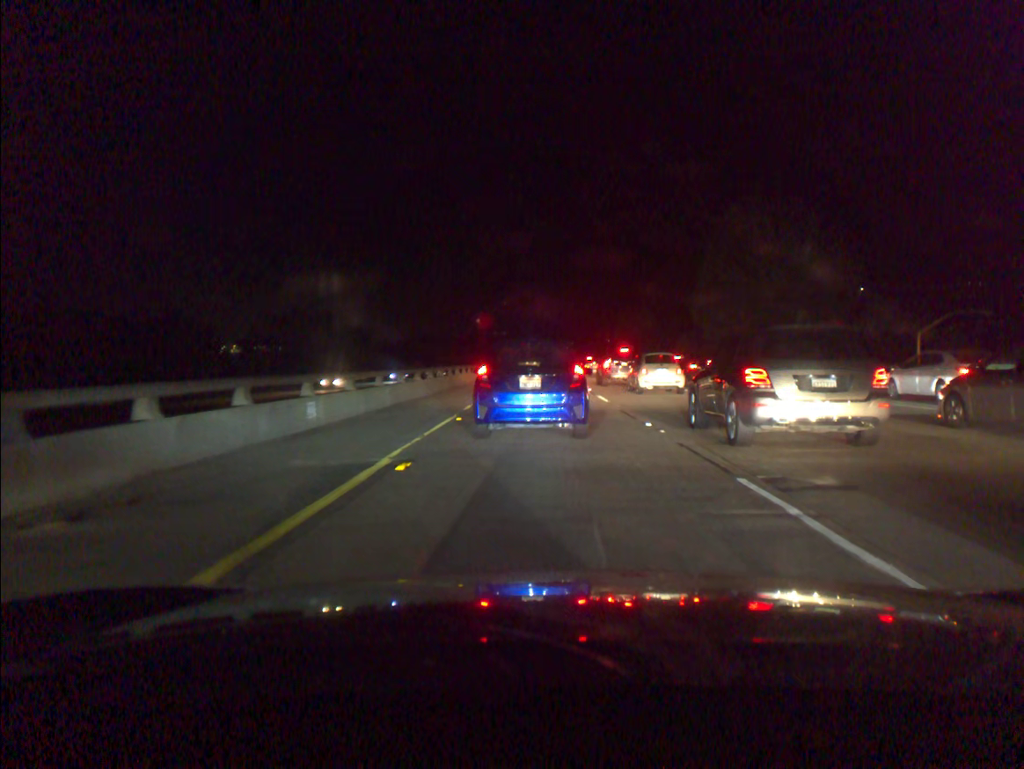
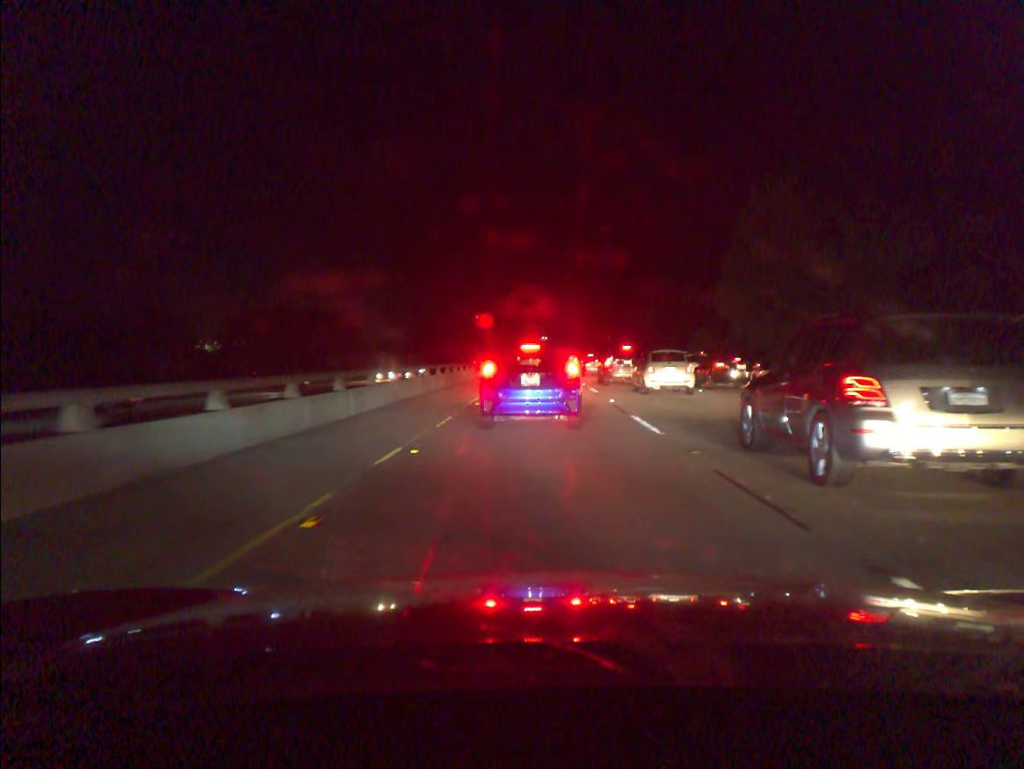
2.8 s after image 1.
(0.0, +10.0) m; +1°
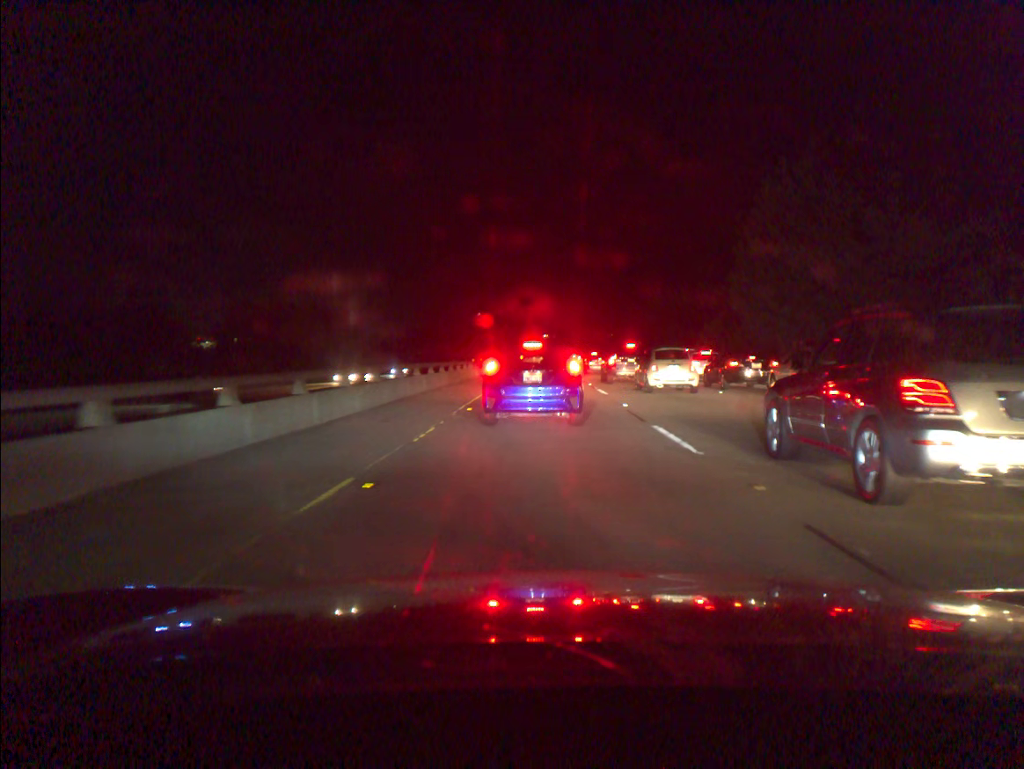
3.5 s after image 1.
(0.0, +2.8) m; 0°
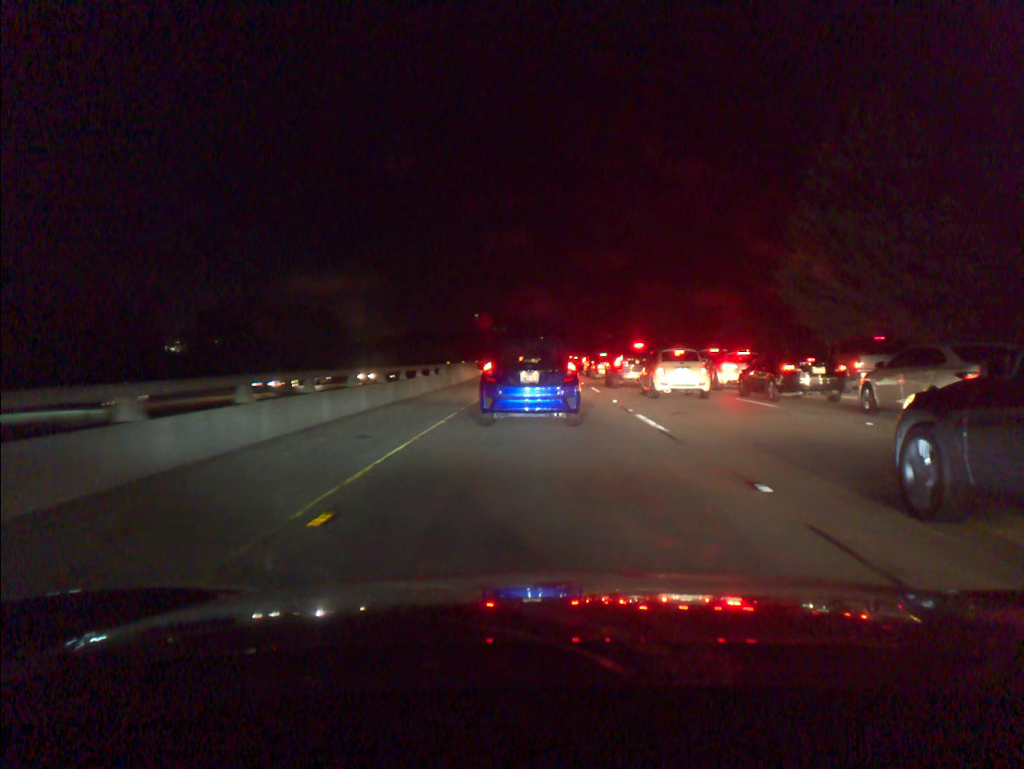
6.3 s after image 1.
(-0.1, +11.7) m; 0°
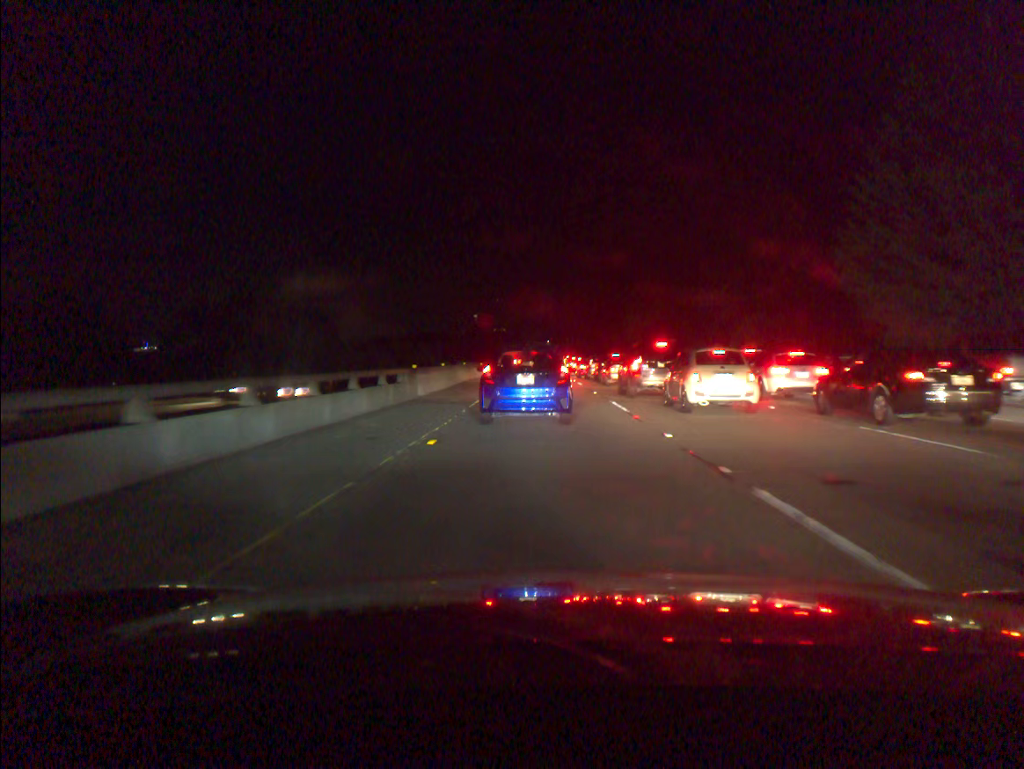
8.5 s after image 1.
(0.0, +9.0) m; 0°
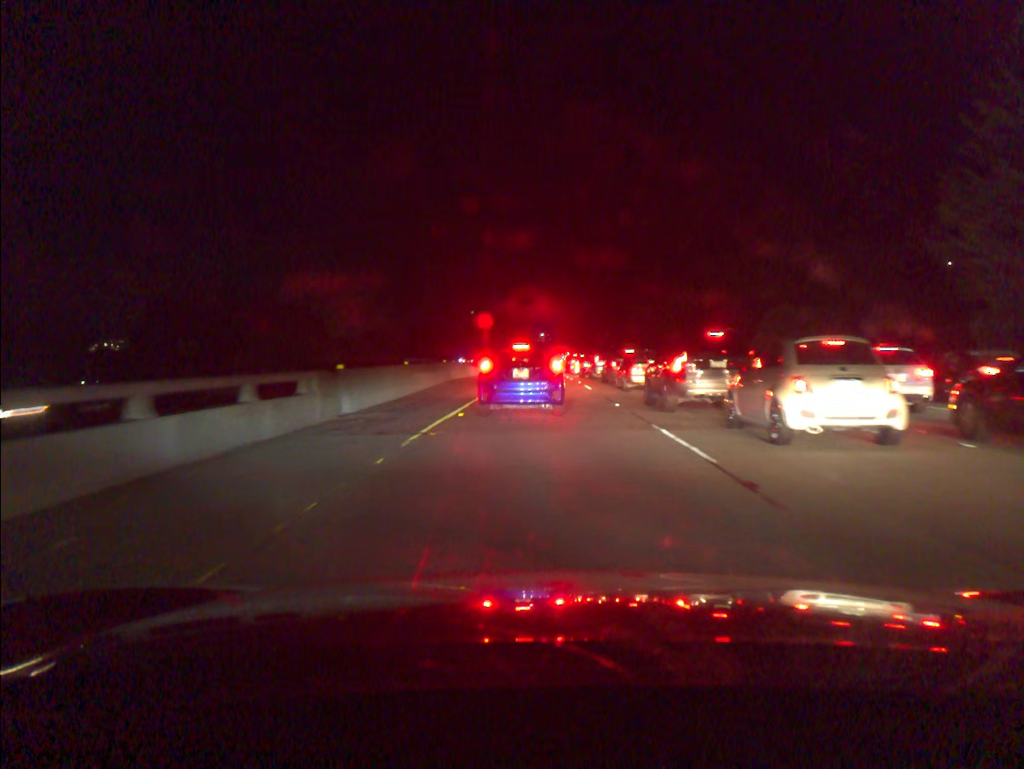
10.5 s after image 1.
(0.0, +9.0) m; 0°
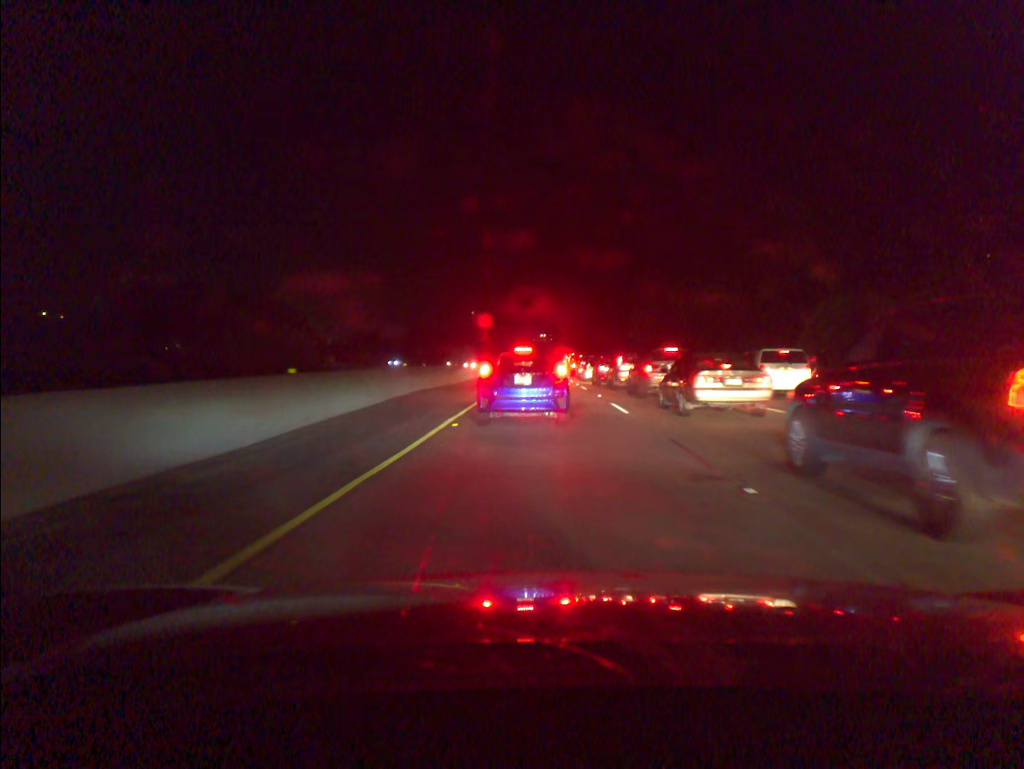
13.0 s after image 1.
(0.0, +12.2) m; 0°
